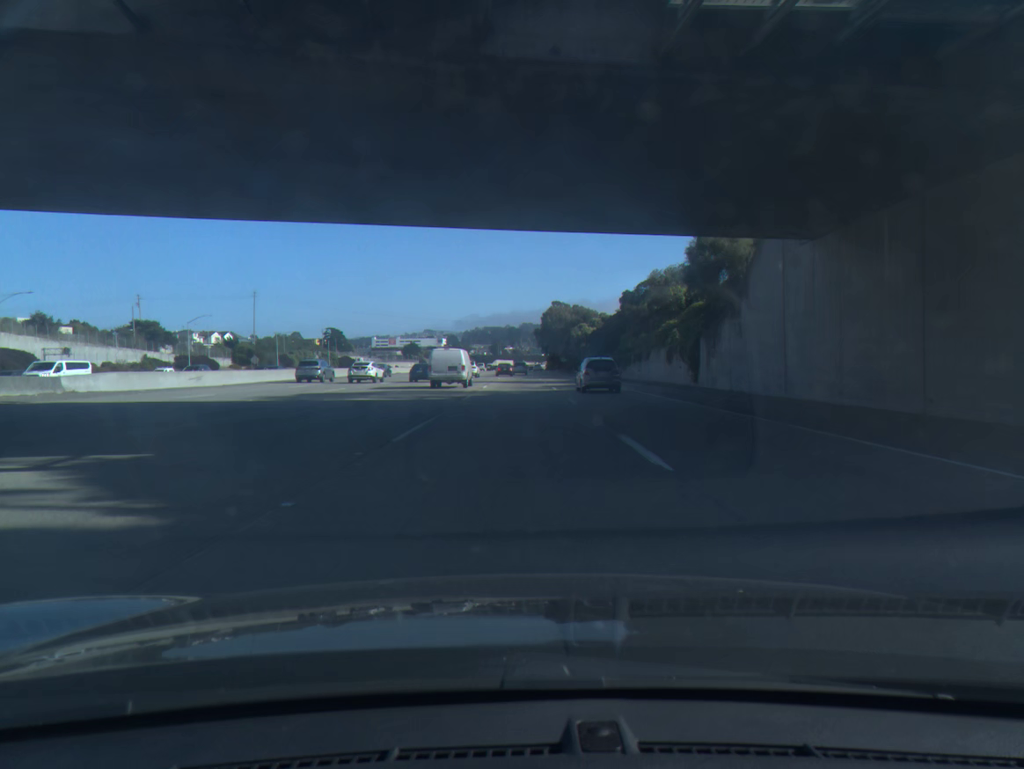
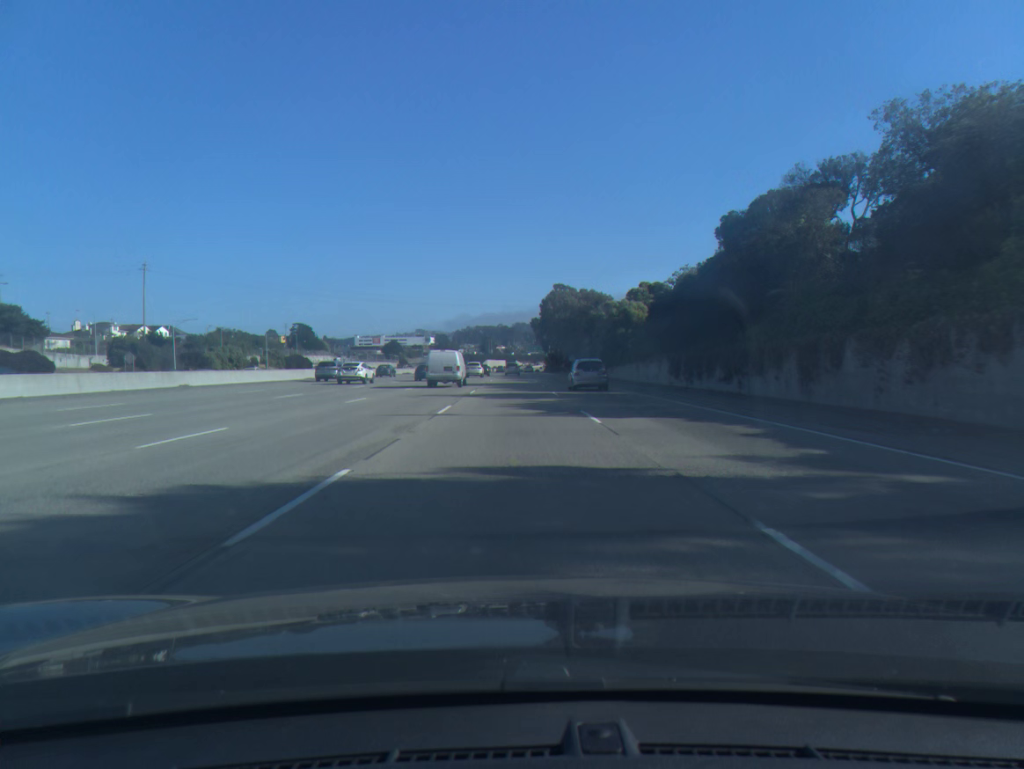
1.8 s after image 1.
(+0.1, +51.0) m; 0°
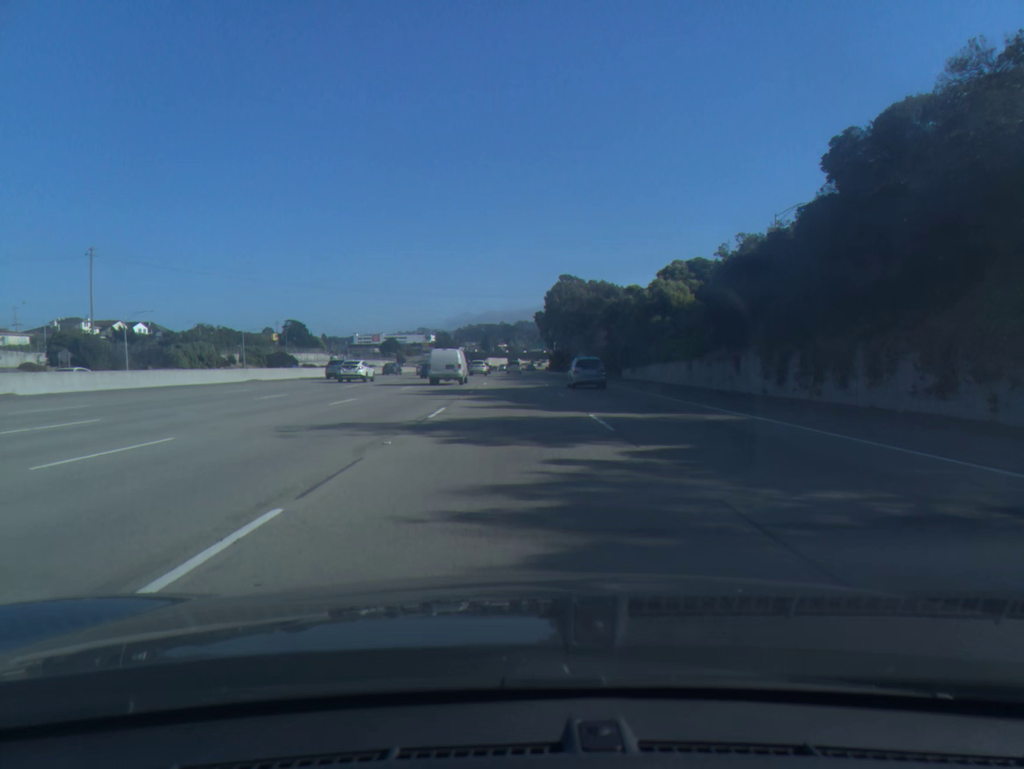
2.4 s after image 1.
(0.0, +17.1) m; 0°
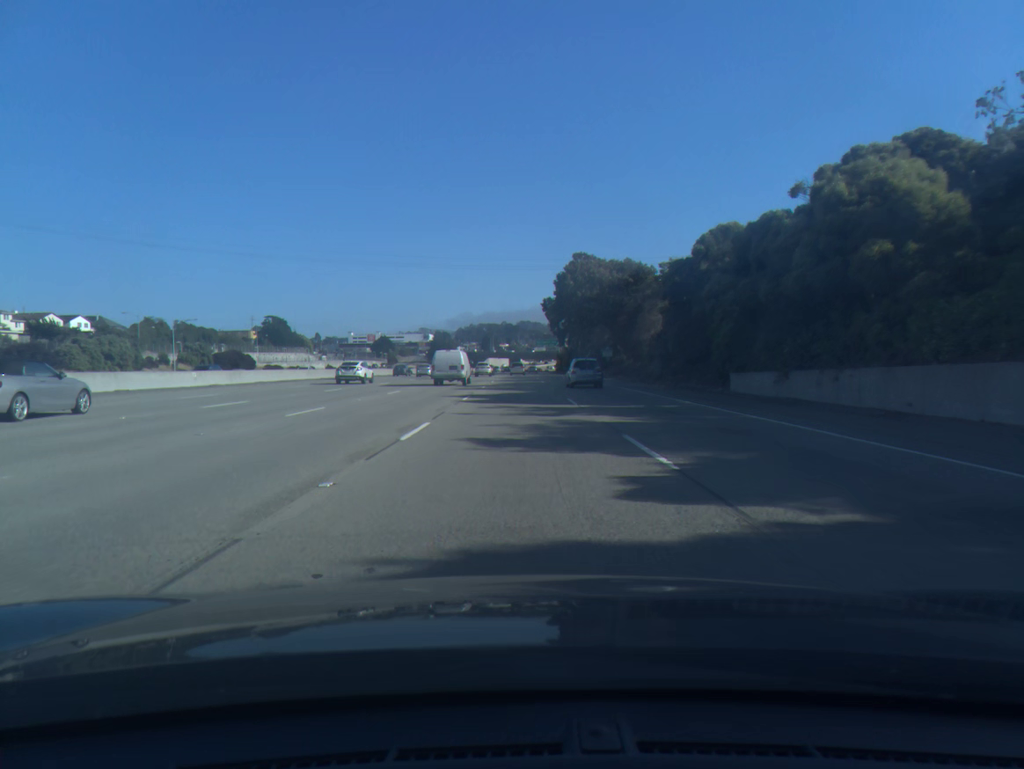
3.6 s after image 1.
(-0.1, +34.2) m; 0°
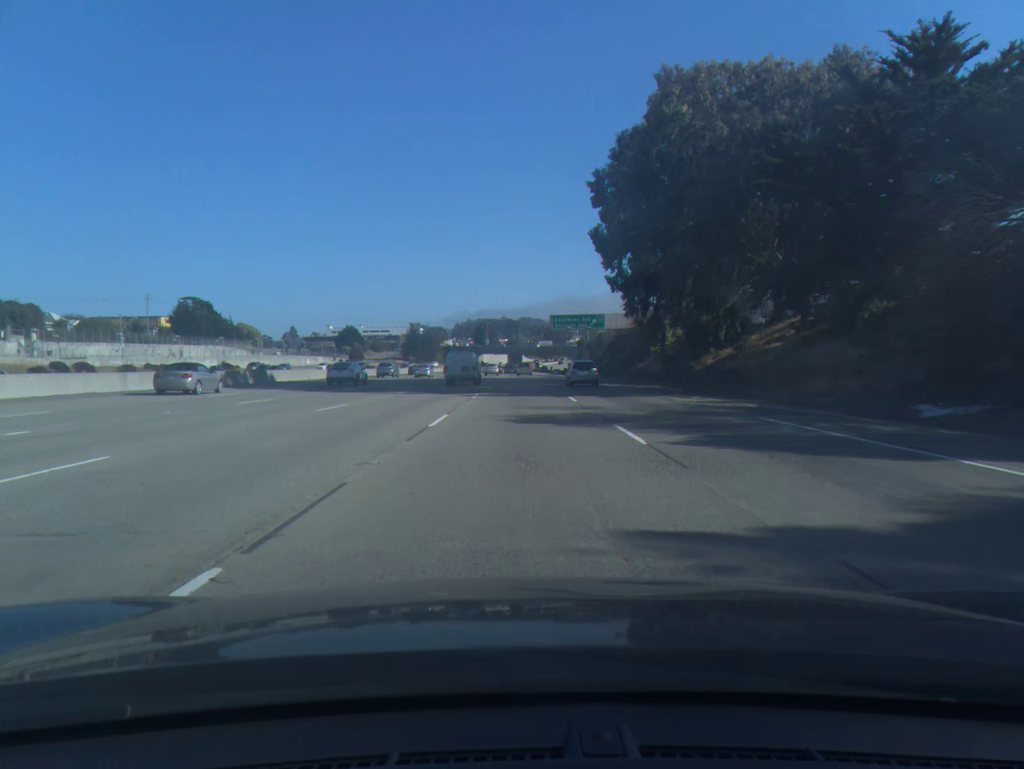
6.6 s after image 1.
(+0.1, +85.3) m; 0°
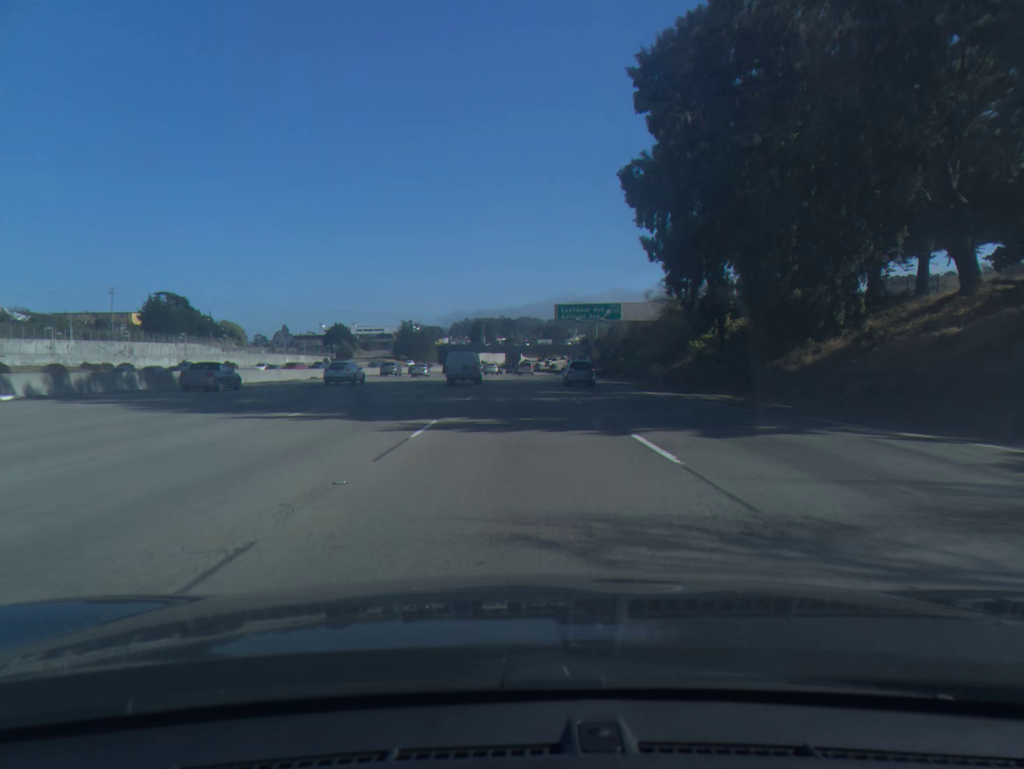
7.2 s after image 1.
(0.0, +17.0) m; 0°
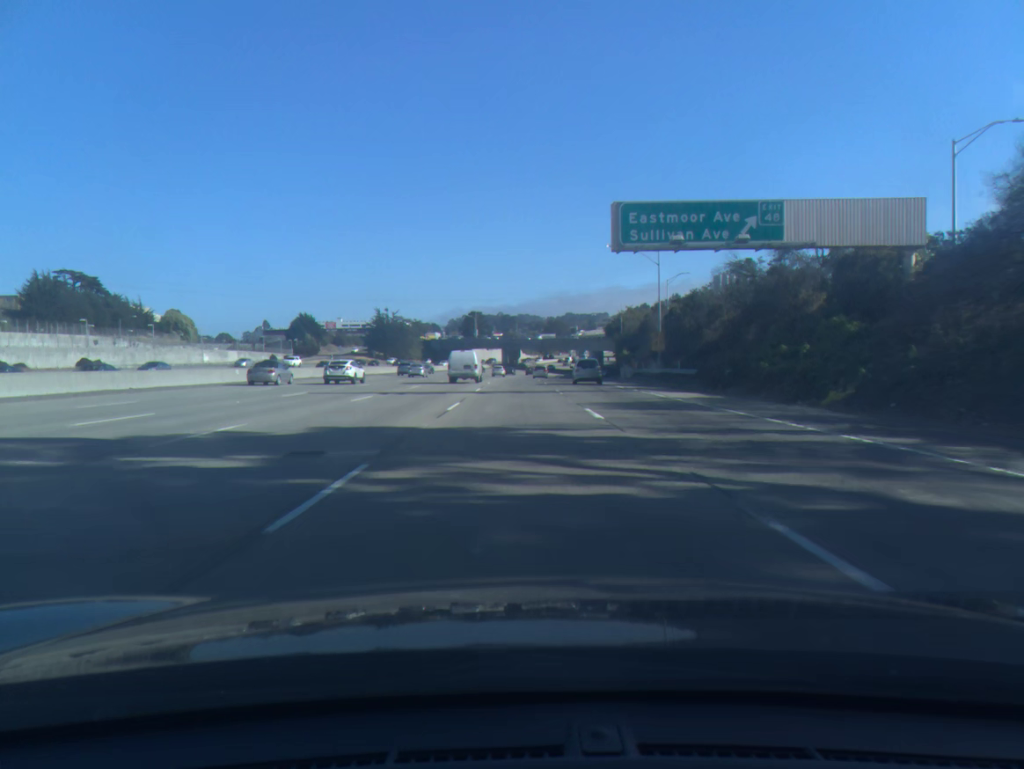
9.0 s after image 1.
(0.0, +51.2) m; 0°
